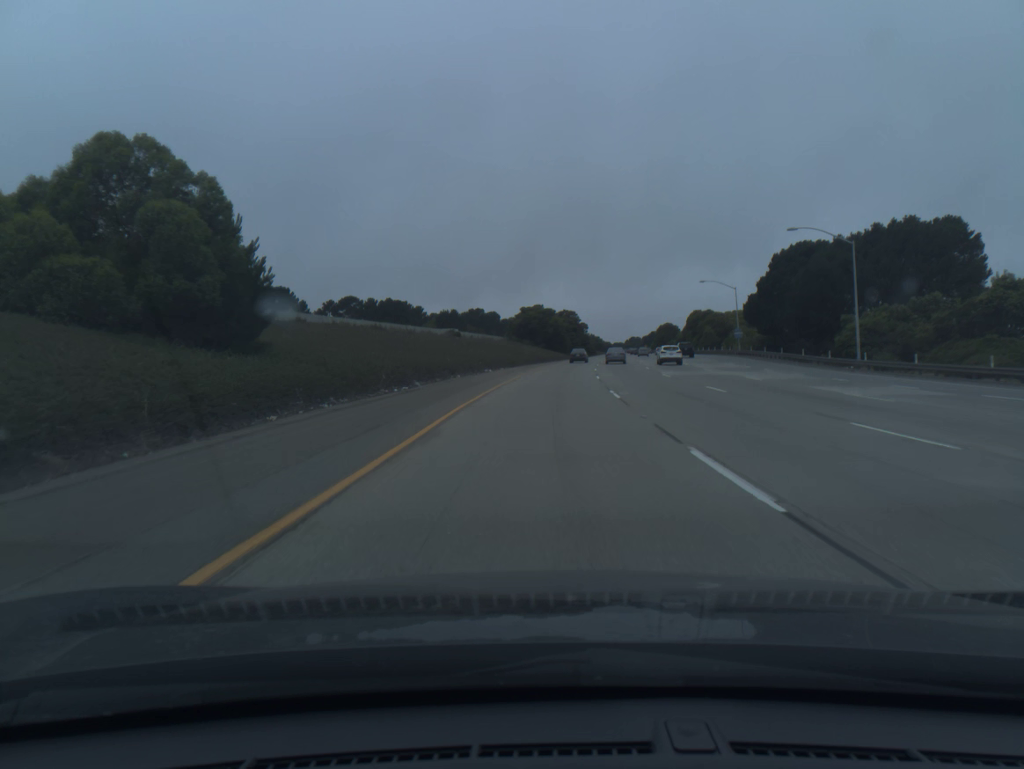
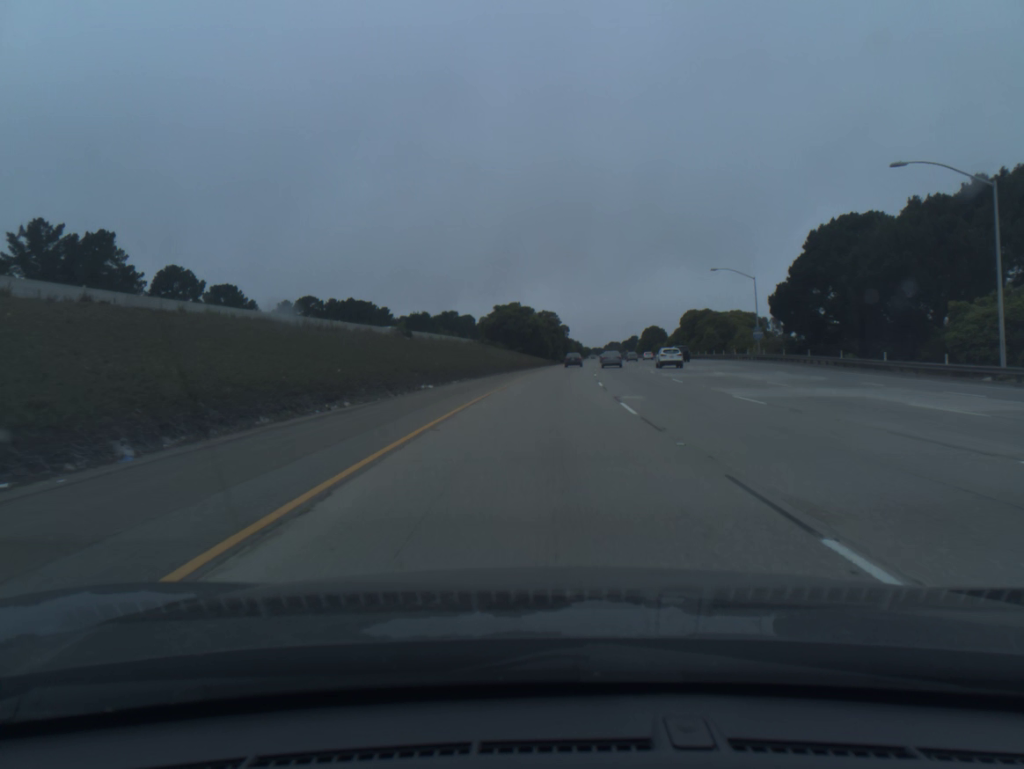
(+0.3, +19.8) m; +2°
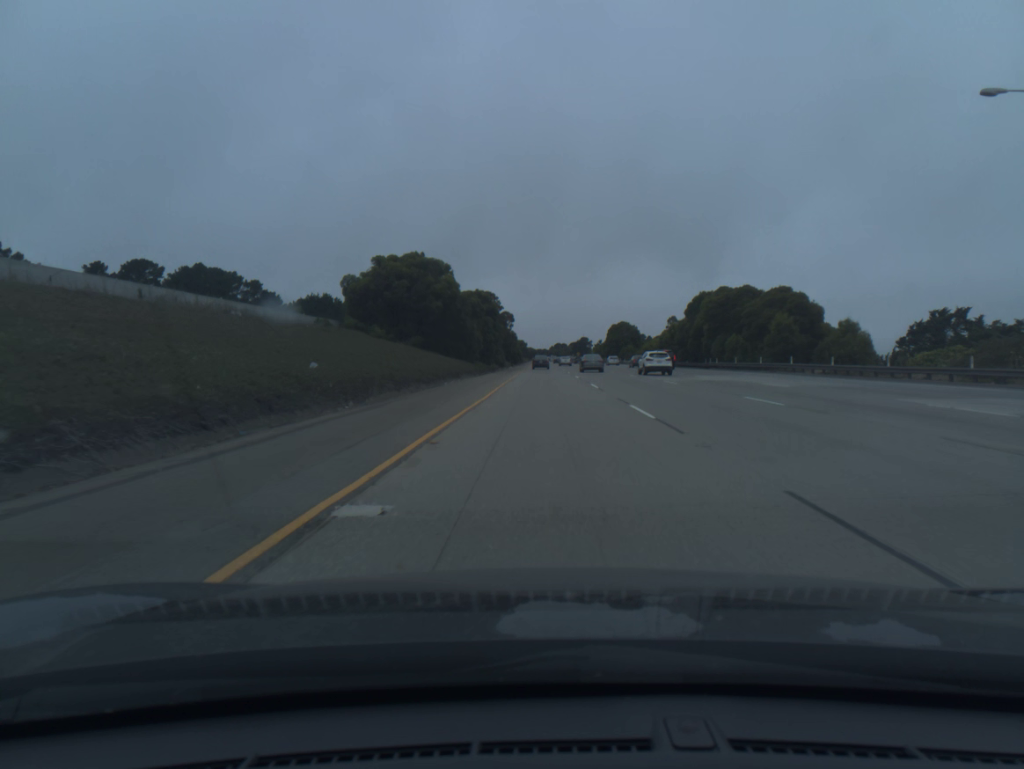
(+2.2, +59.6) m; +4°
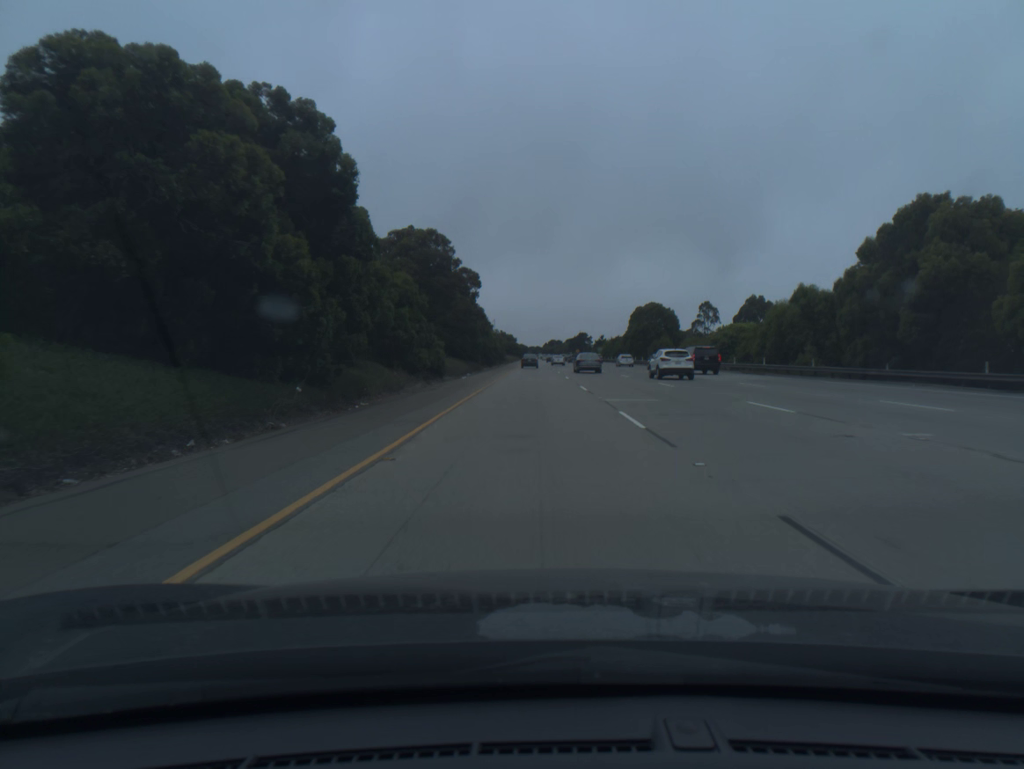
(+0.7, +60.3) m; +1°
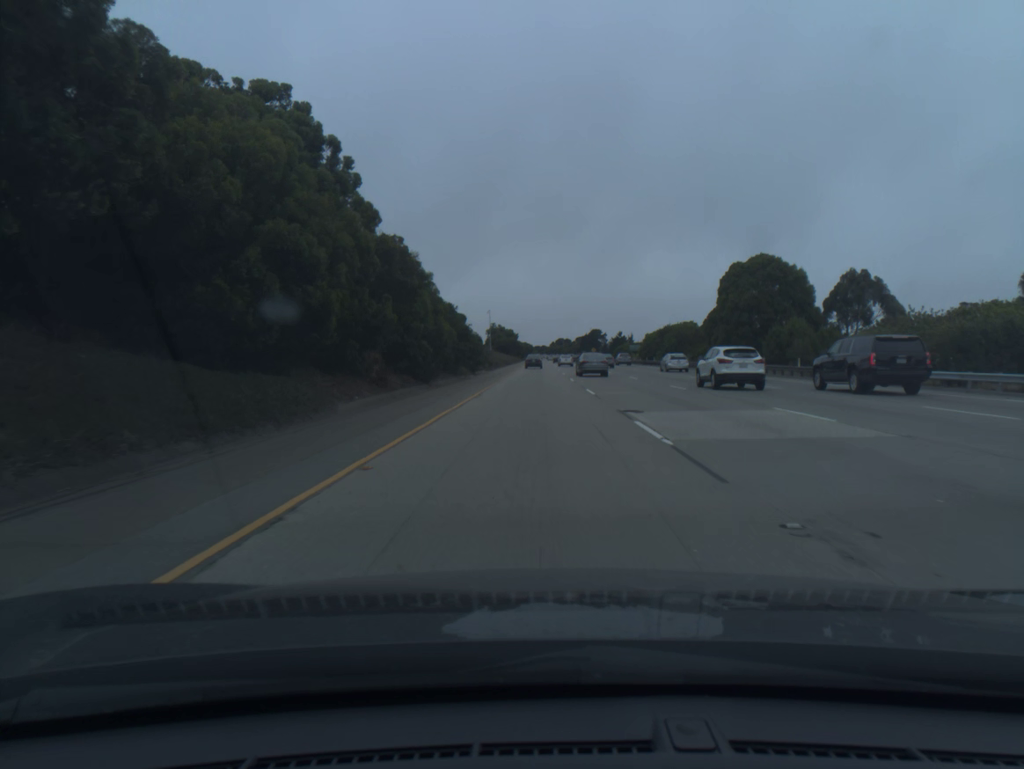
(-0.2, +60.8) m; 0°
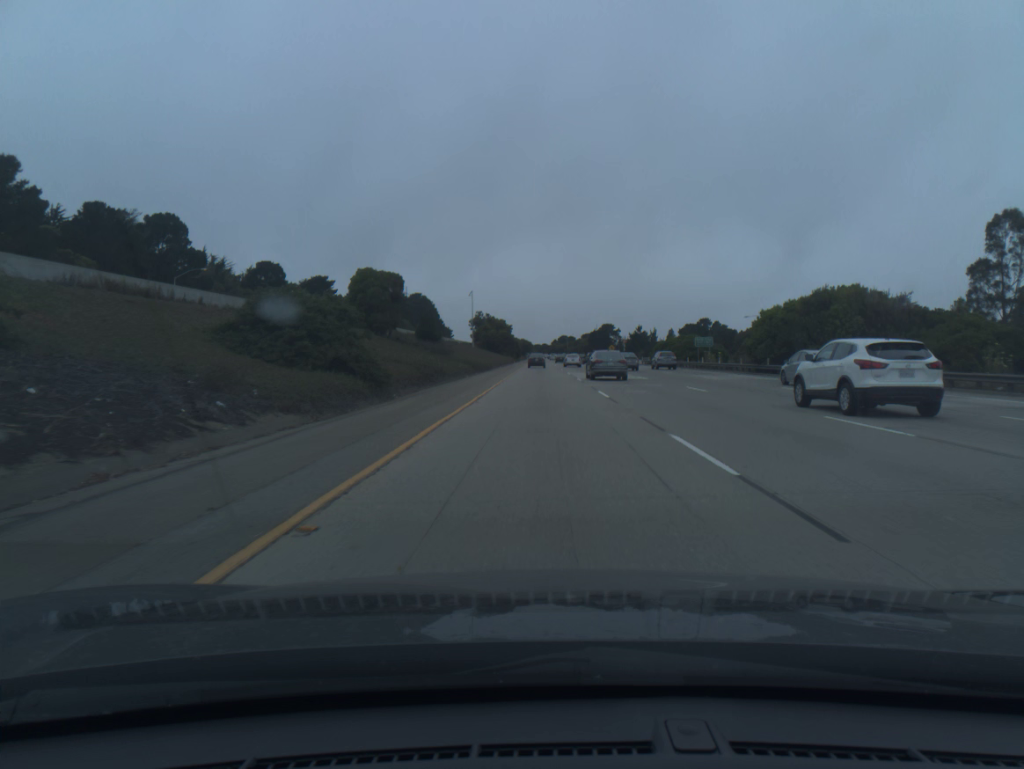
(-0.2, +61.1) m; 0°
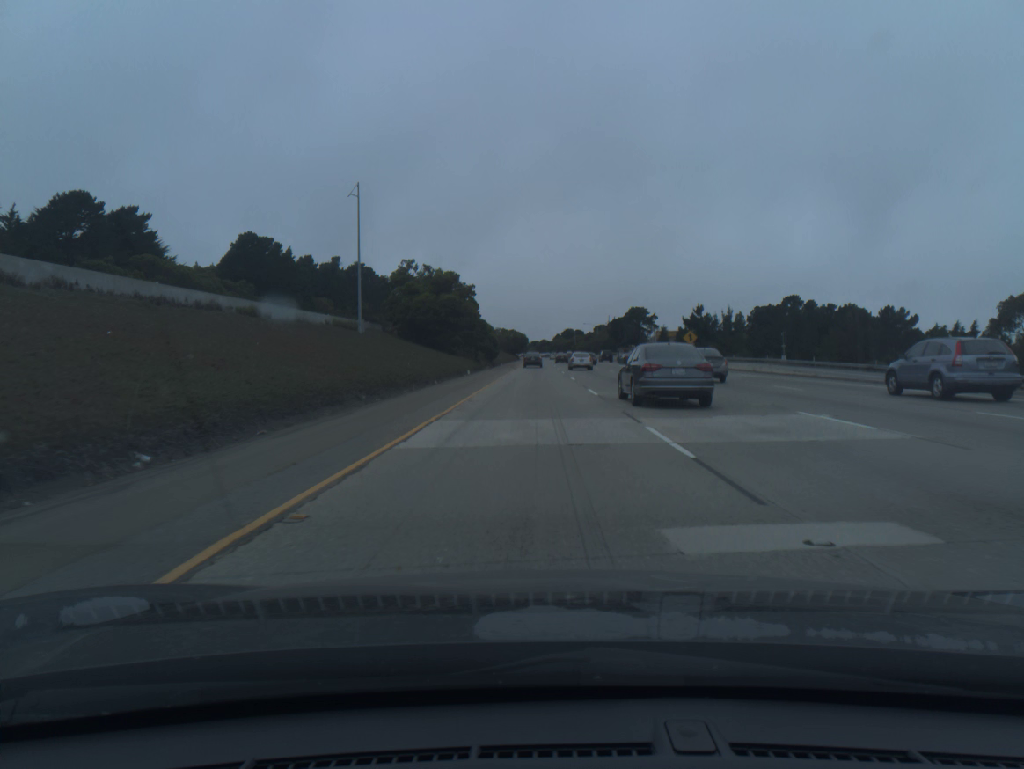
(+0.4, +101.4) m; 0°
